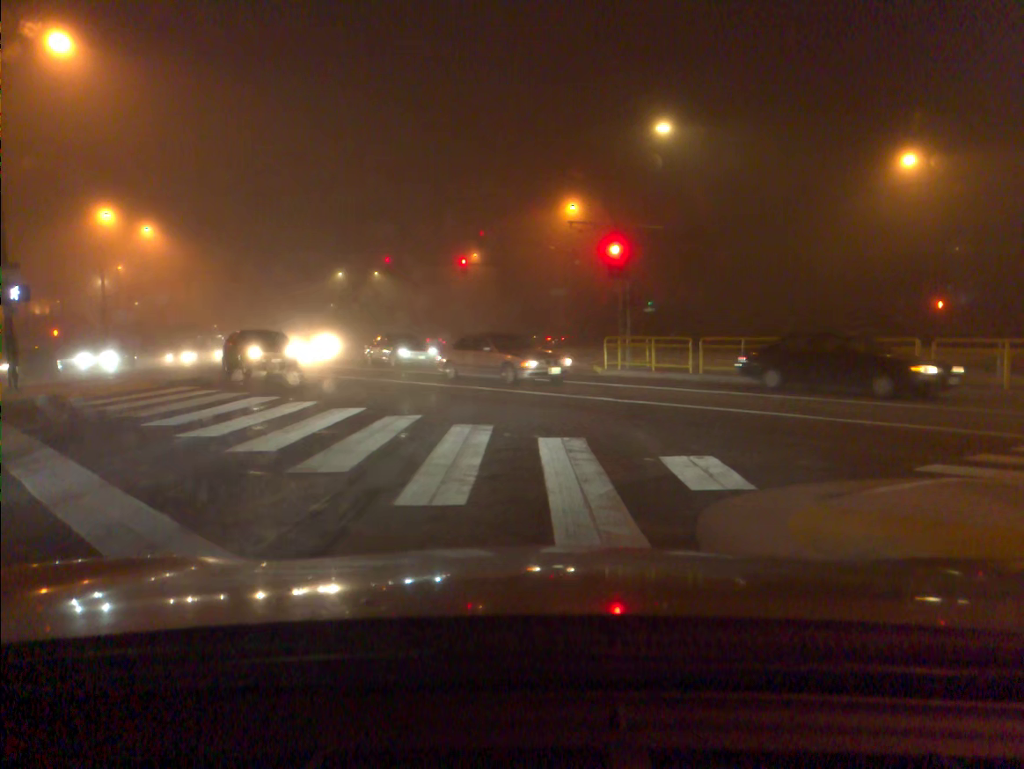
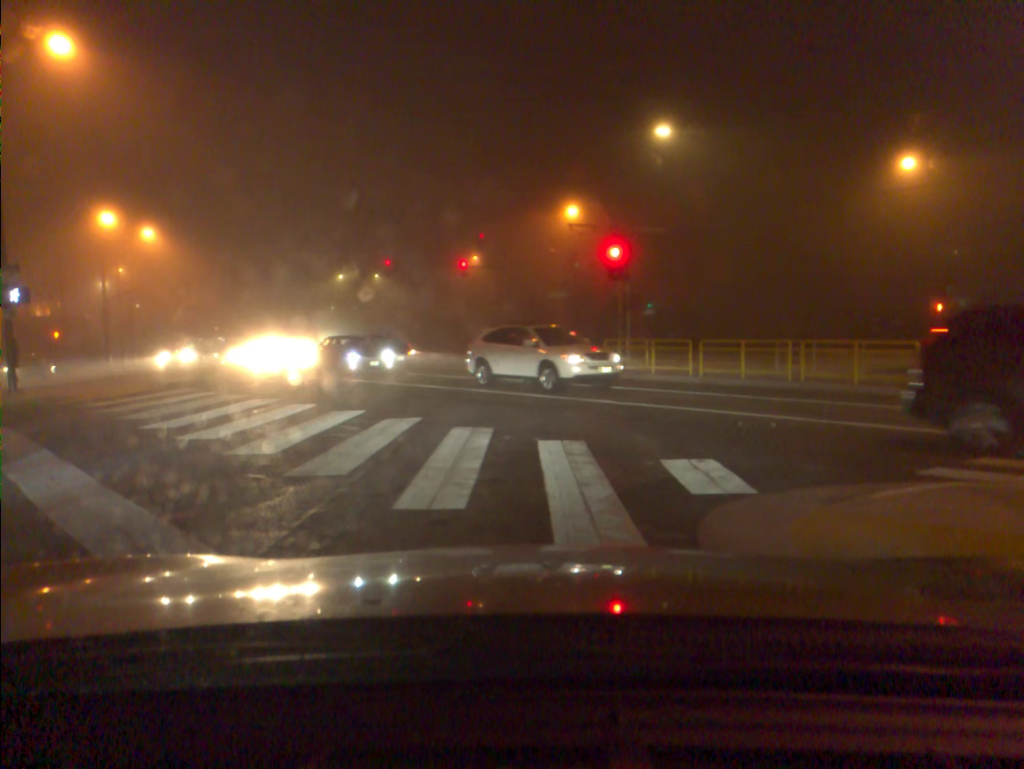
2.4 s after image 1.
(0.0, +0.1) m; 0°
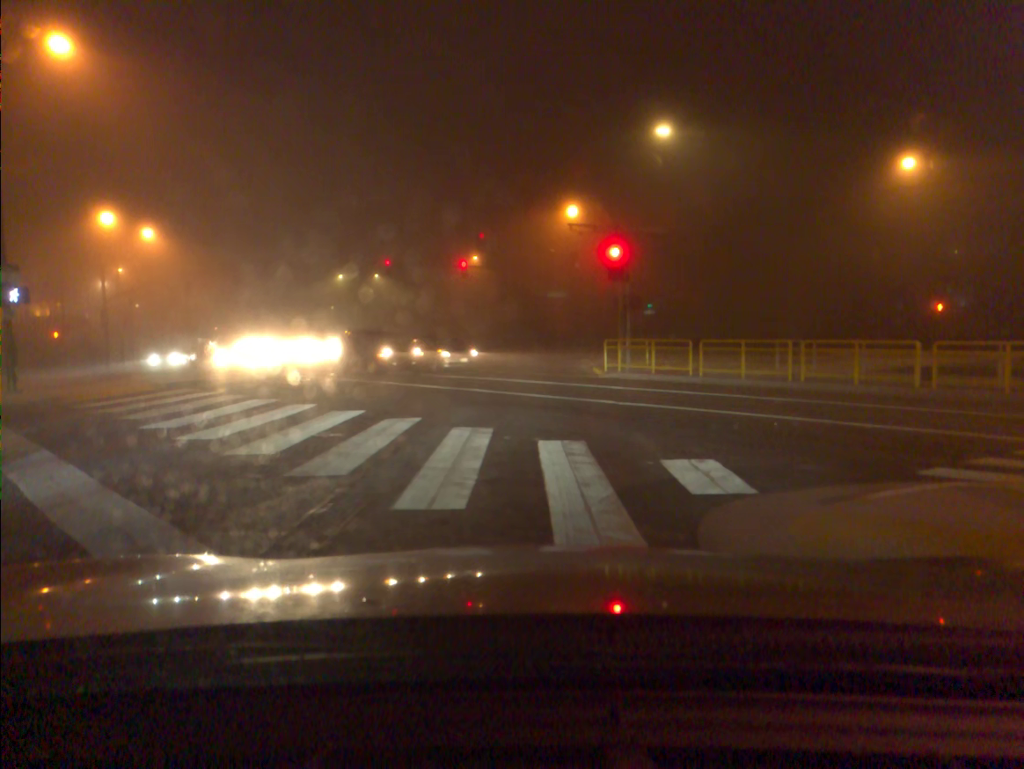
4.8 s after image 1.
(0.0, 0.0) m; 0°
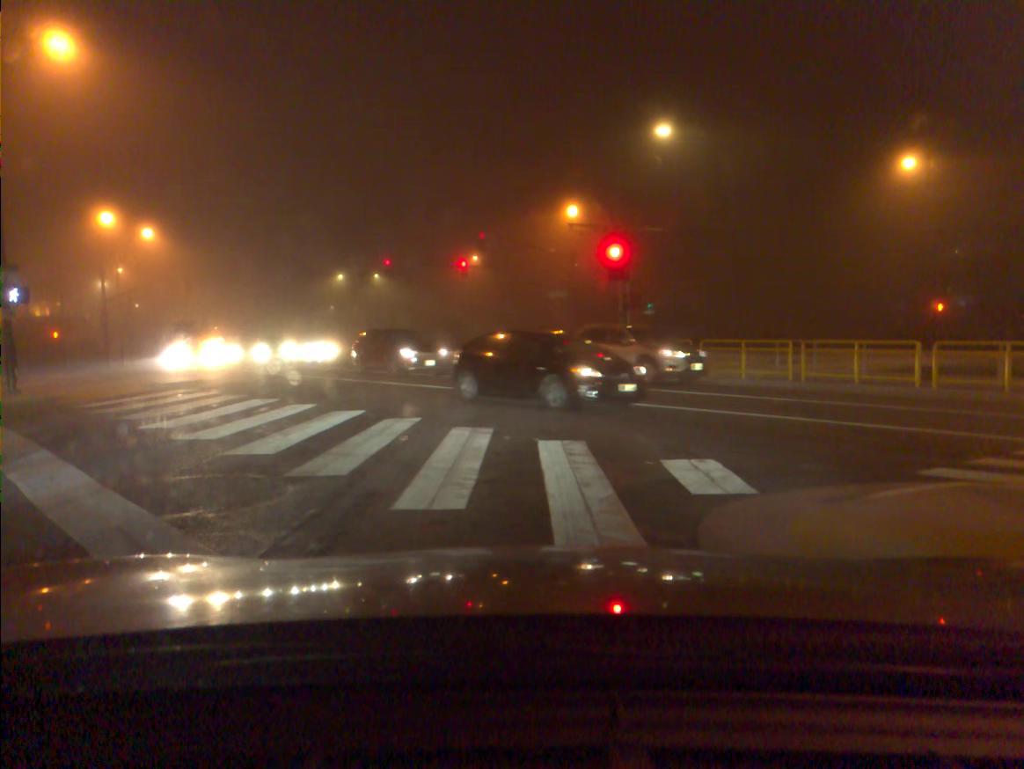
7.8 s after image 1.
(0.0, 0.0) m; 0°
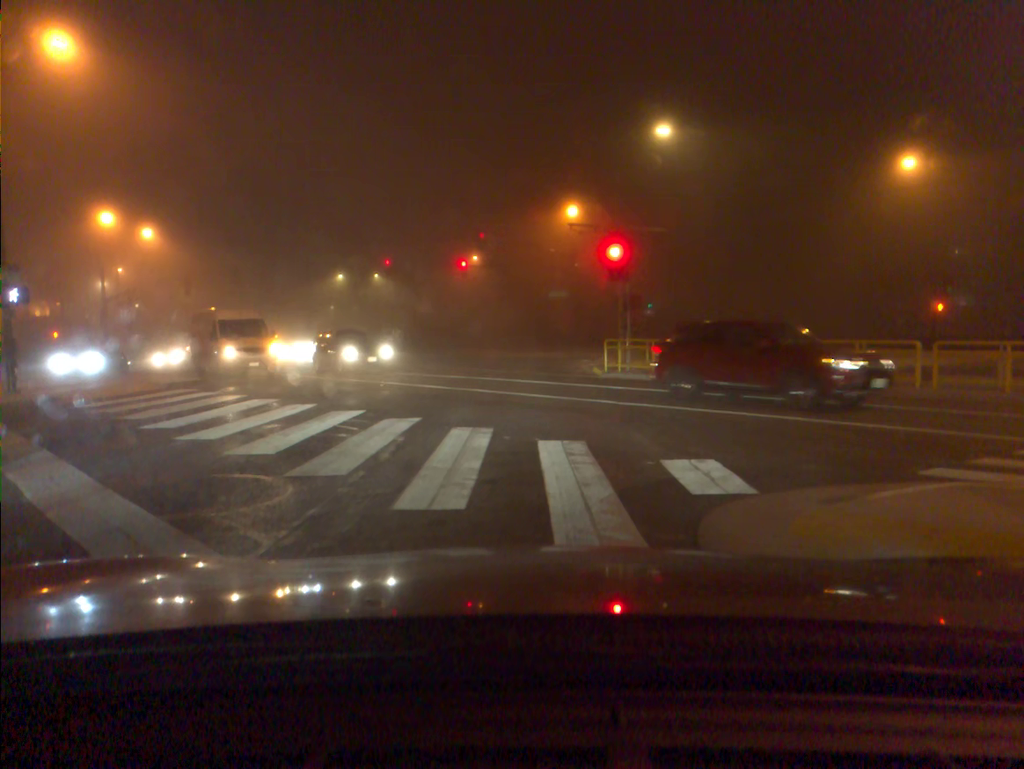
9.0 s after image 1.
(0.0, 0.0) m; 0°
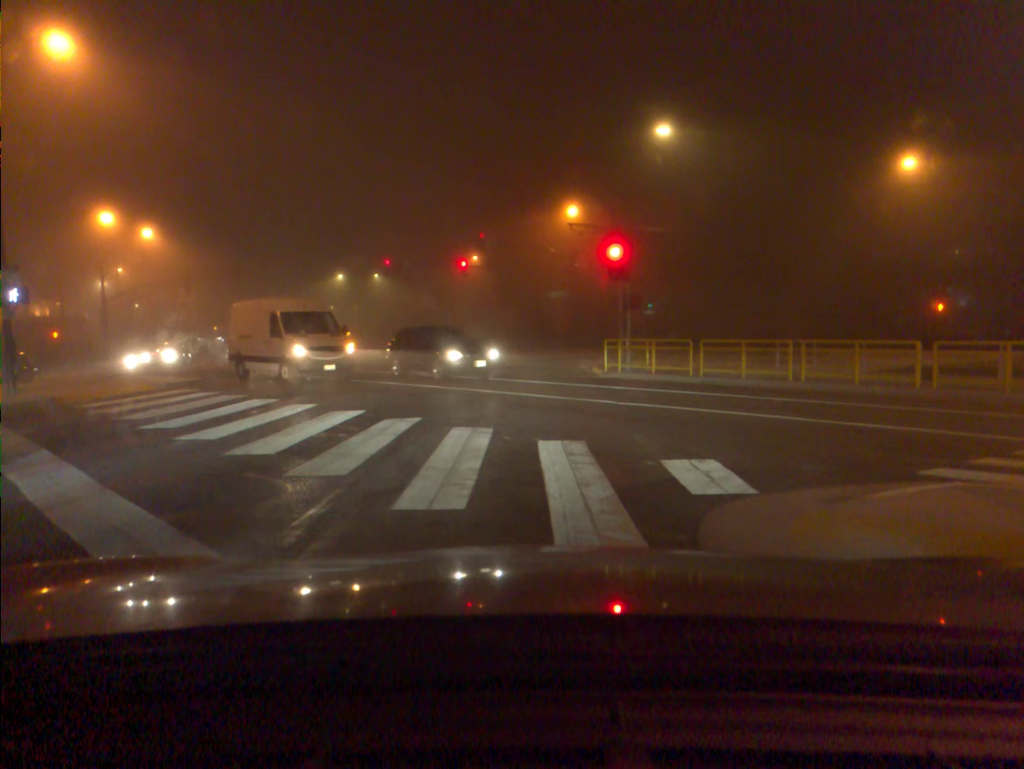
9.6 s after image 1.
(0.0, 0.0) m; 0°
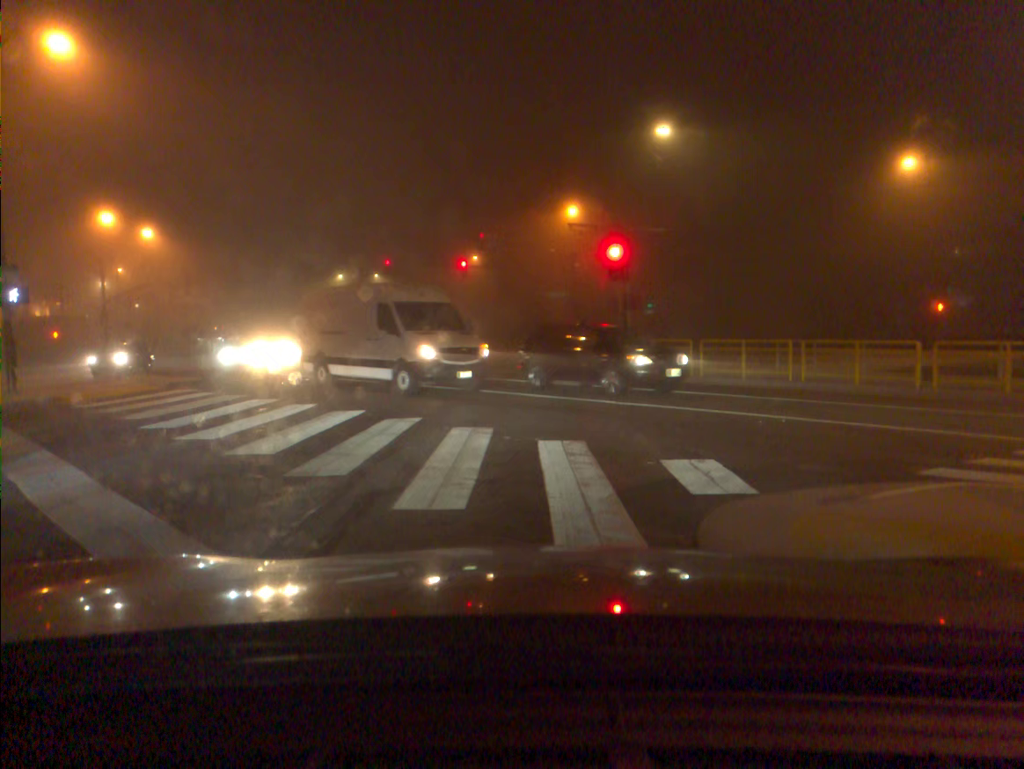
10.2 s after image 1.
(0.0, 0.0) m; 0°
